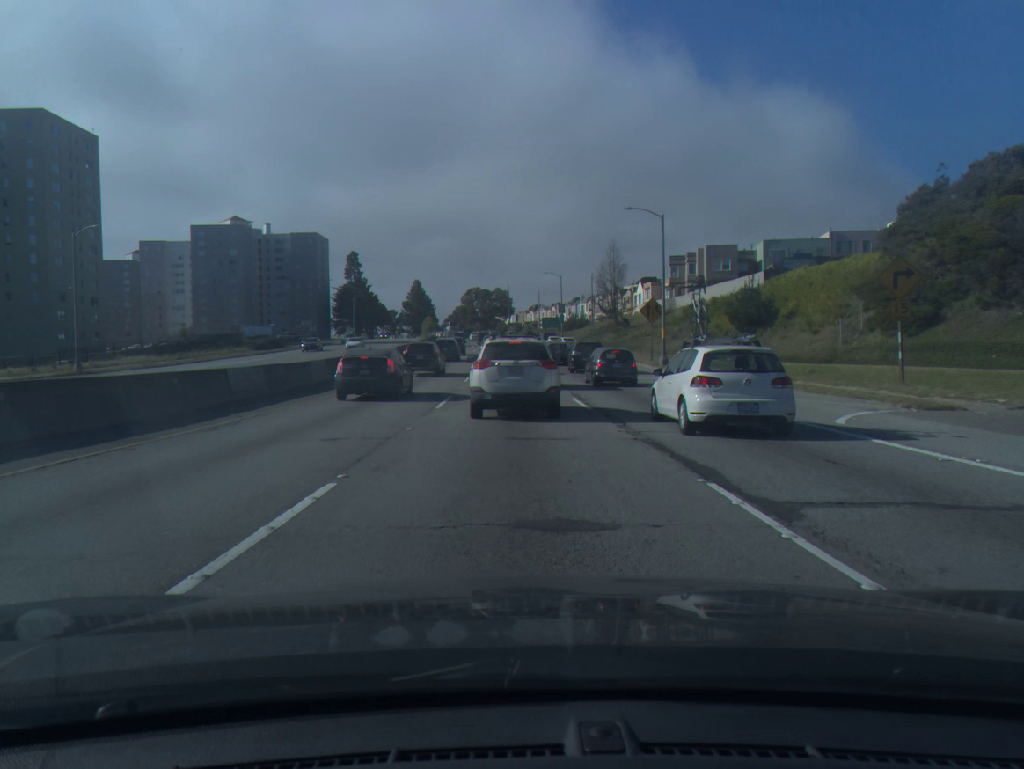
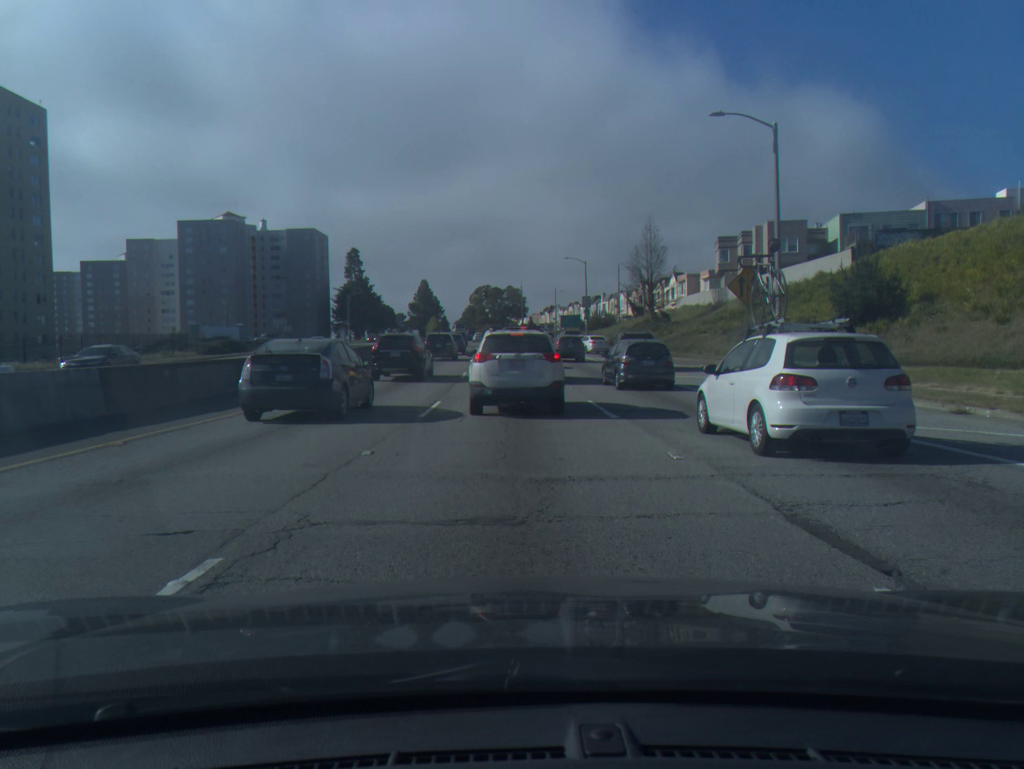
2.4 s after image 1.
(-0.2, +18.7) m; -1°
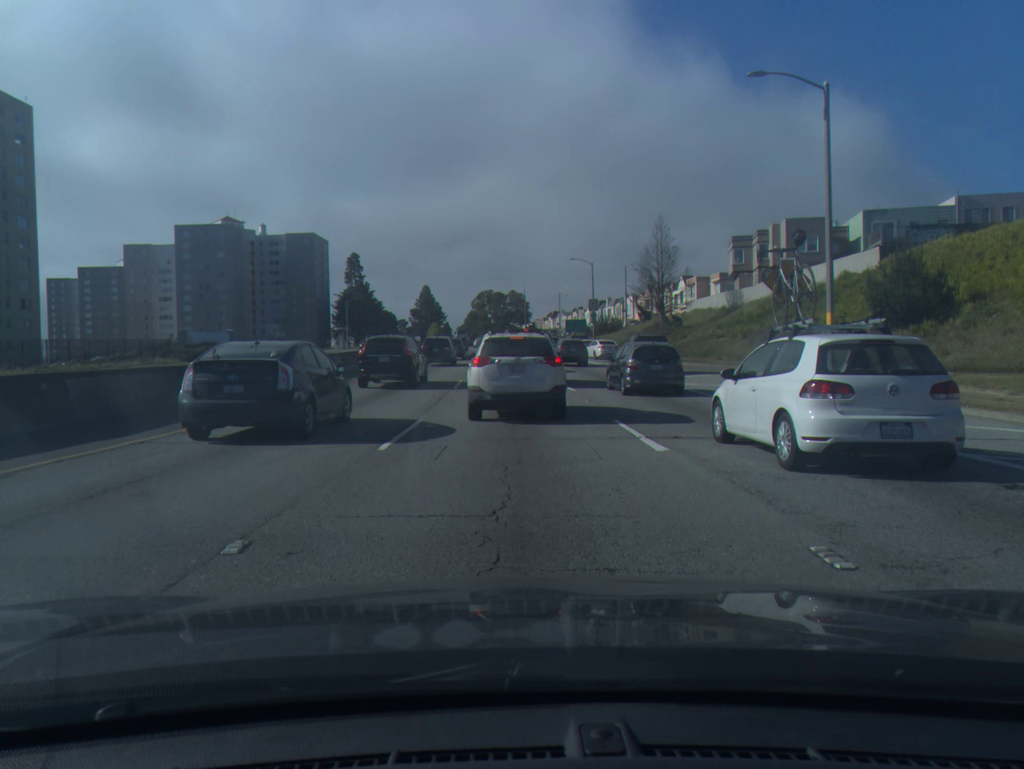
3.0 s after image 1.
(0.0, +4.5) m; 0°
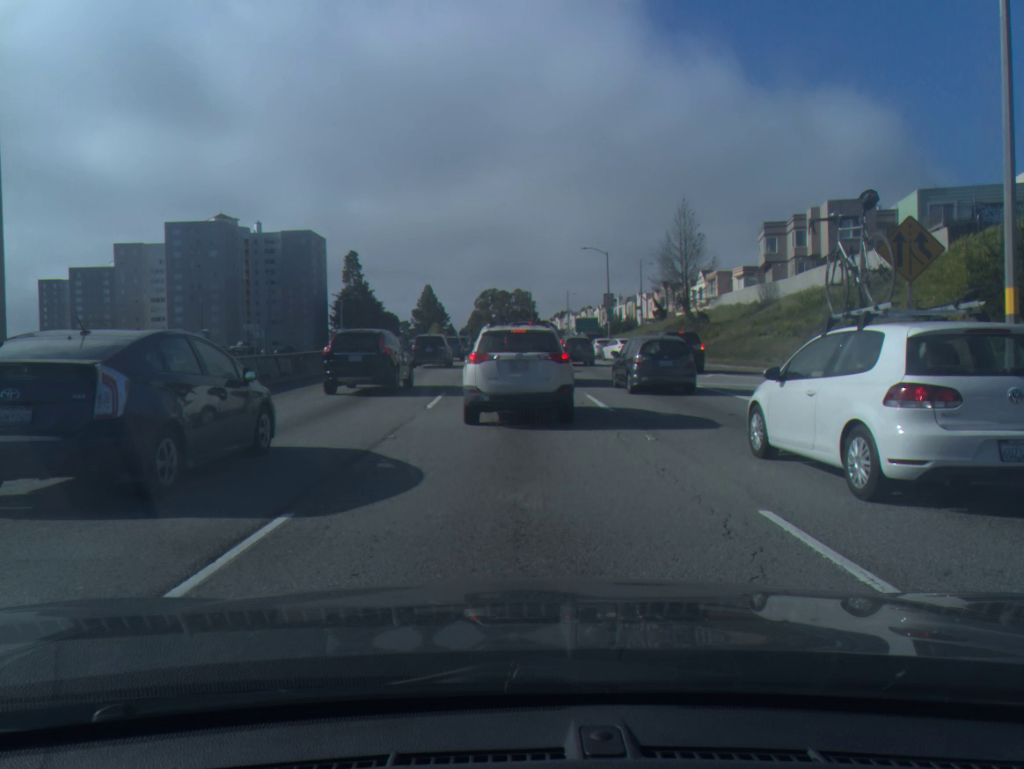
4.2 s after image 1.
(0.0, +8.4) m; -1°
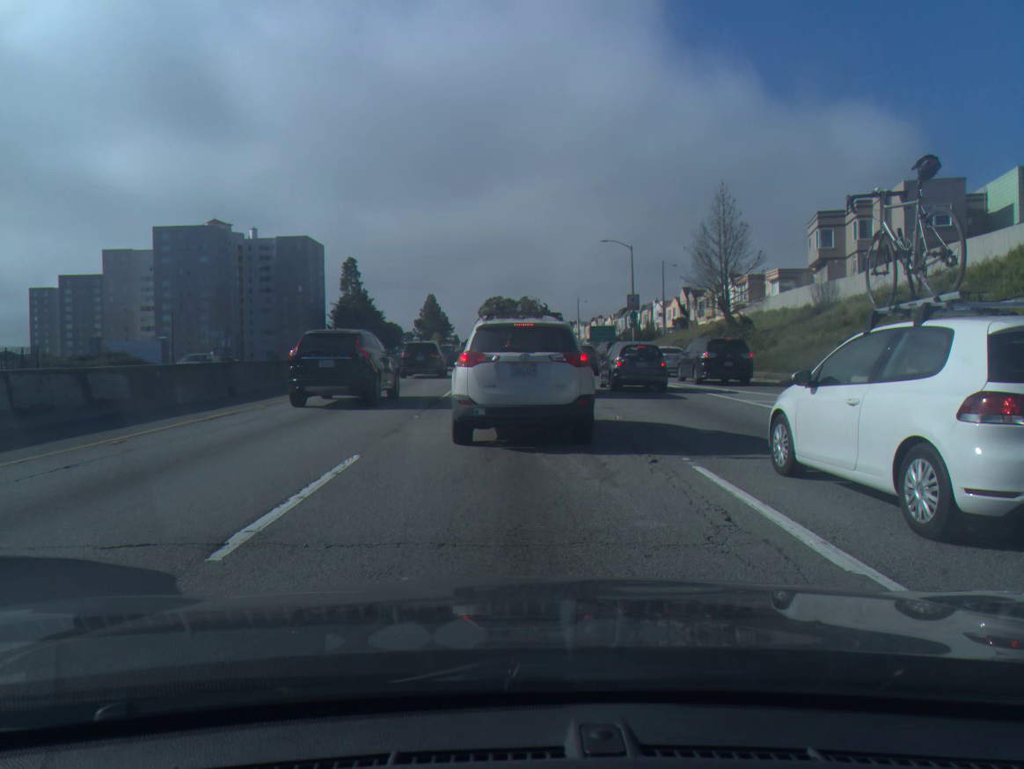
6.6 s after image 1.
(0.0, +11.8) m; 0°
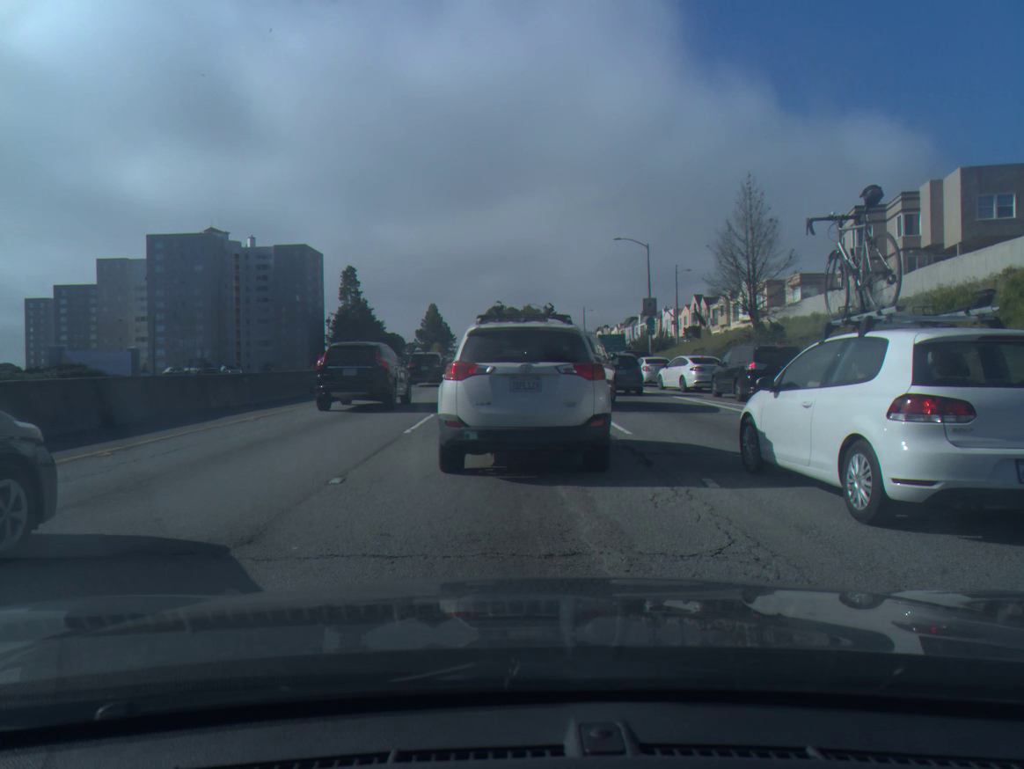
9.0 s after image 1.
(0.0, +6.5) m; -1°
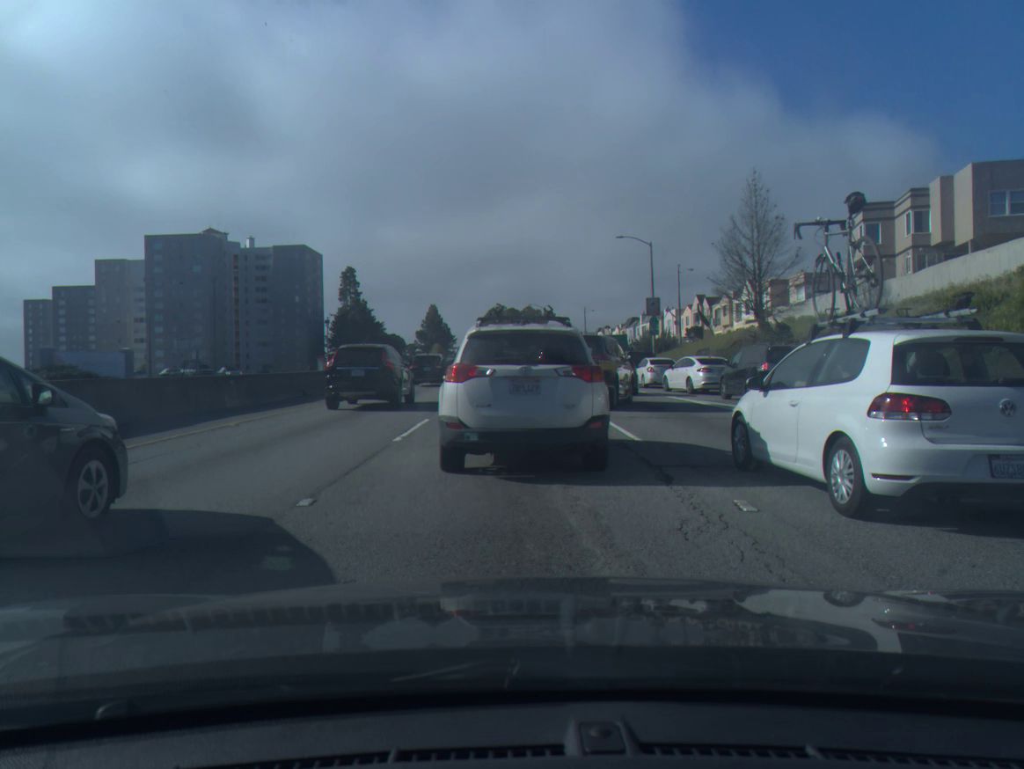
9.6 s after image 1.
(0.0, +1.2) m; 0°
